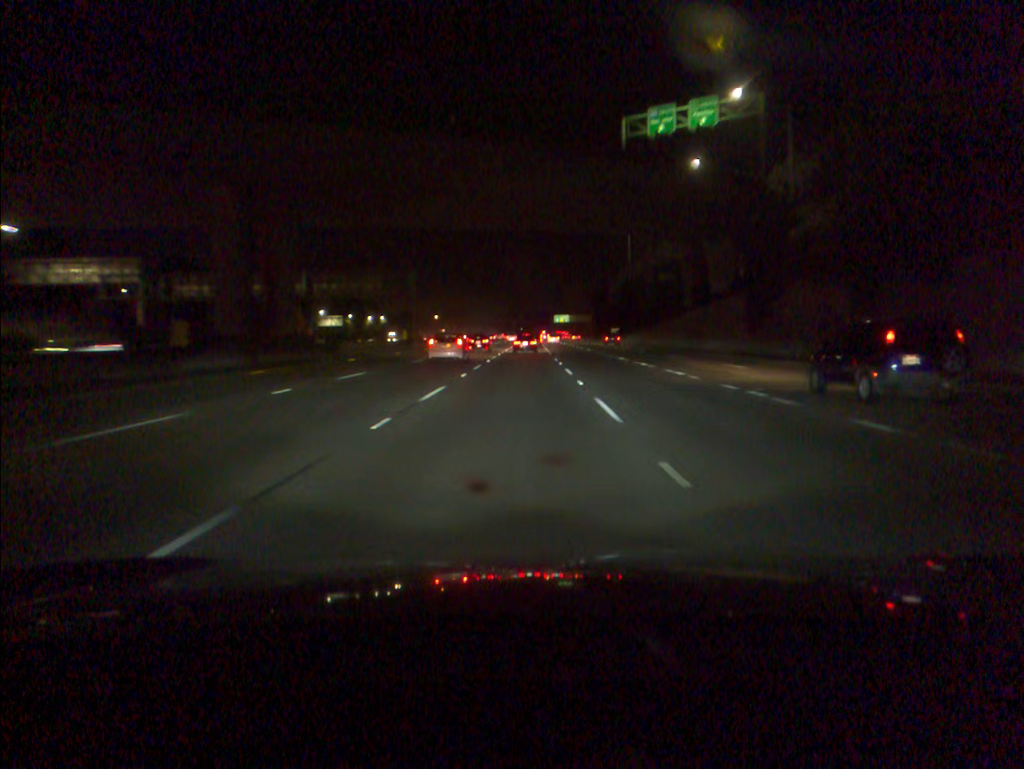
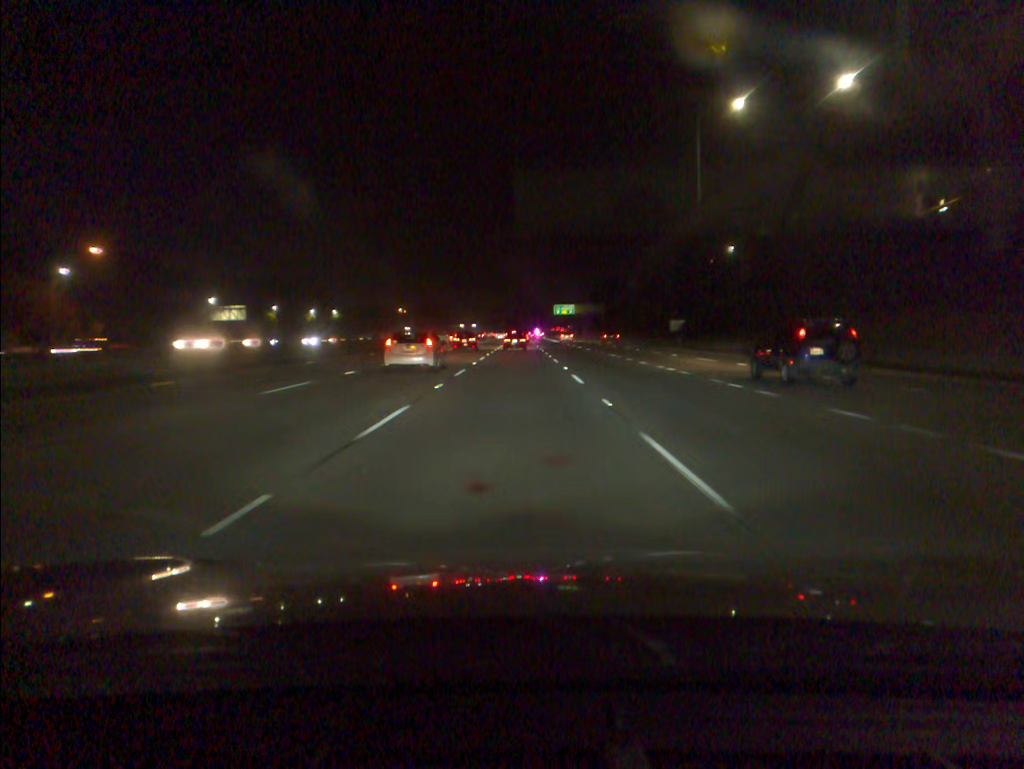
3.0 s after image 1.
(+0.7, +79.4) m; +1°
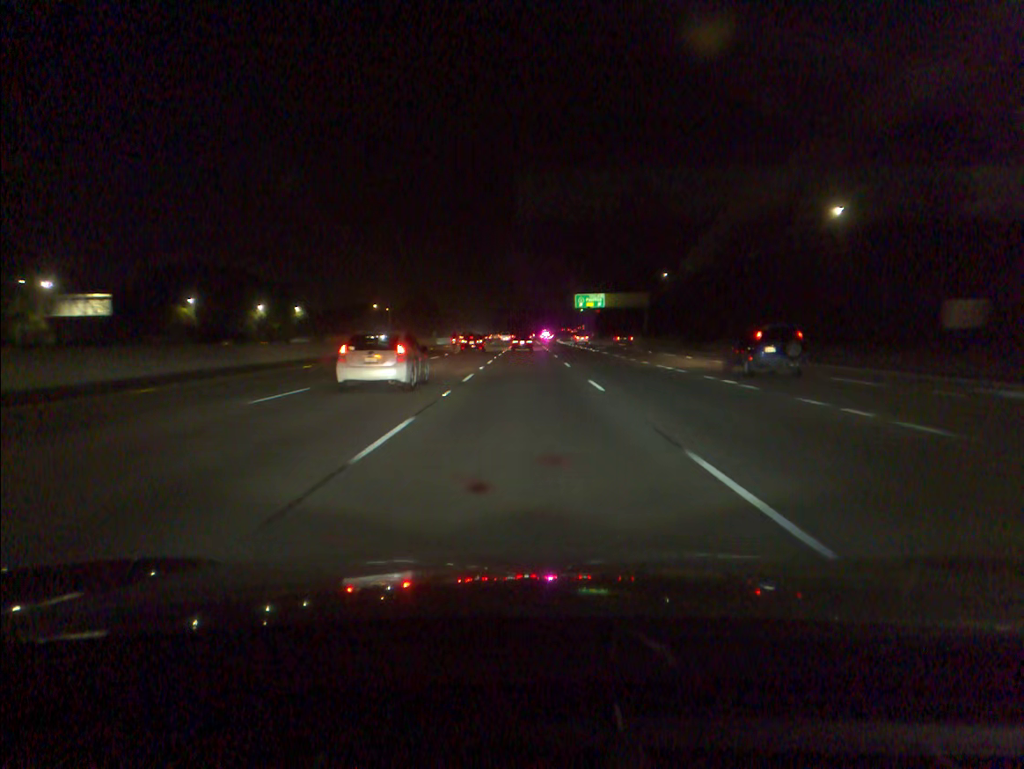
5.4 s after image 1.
(-0.4, +60.0) m; 0°
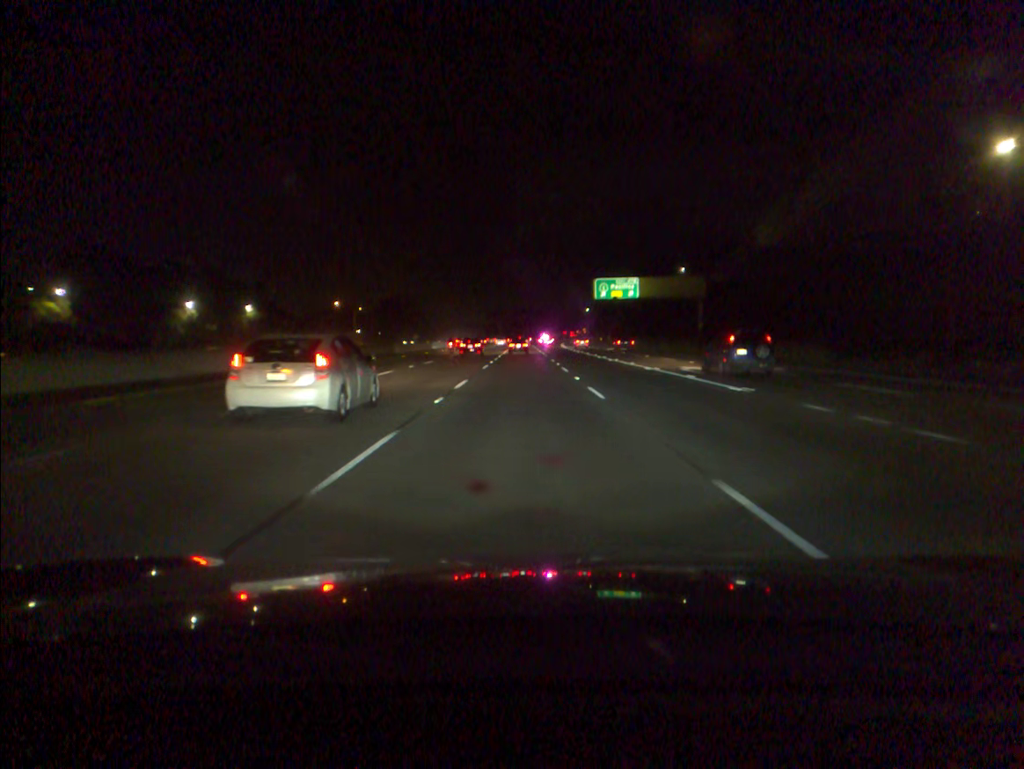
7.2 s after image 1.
(+0.1, +45.3) m; 0°
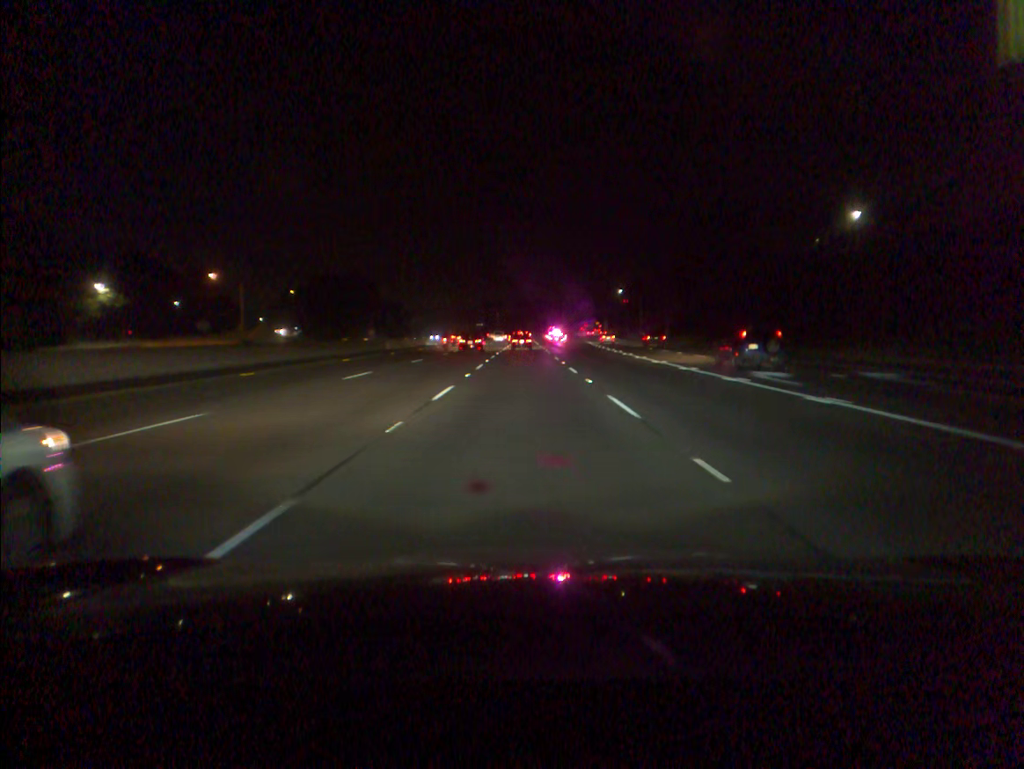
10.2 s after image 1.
(-0.1, +78.1) m; 0°
